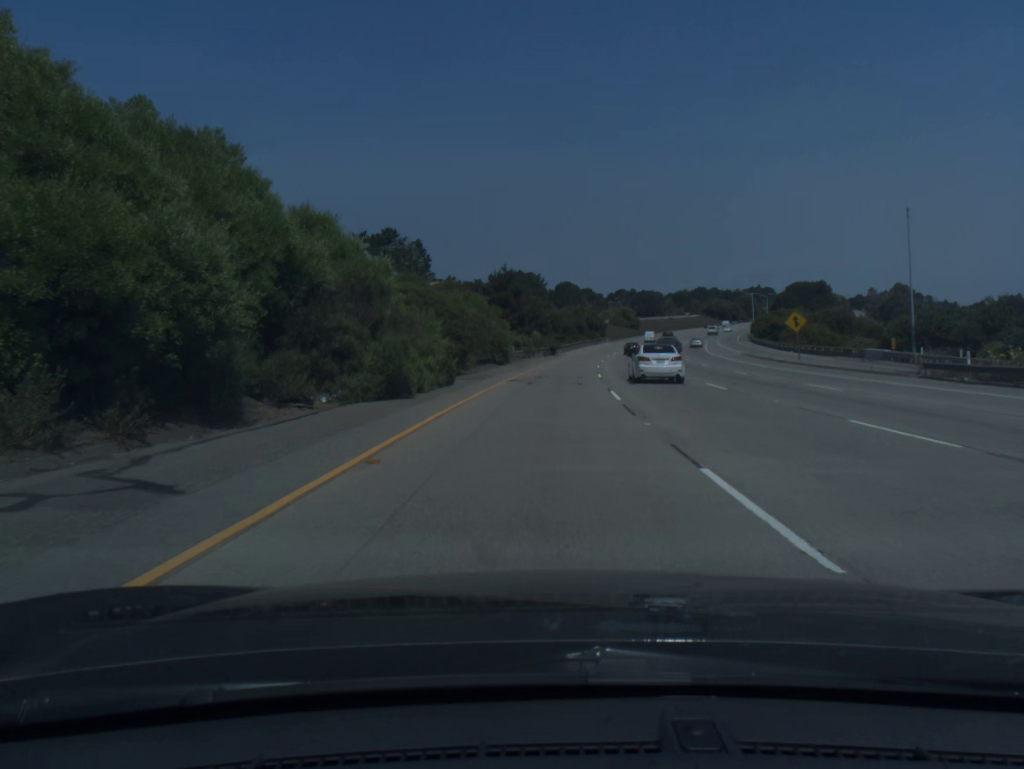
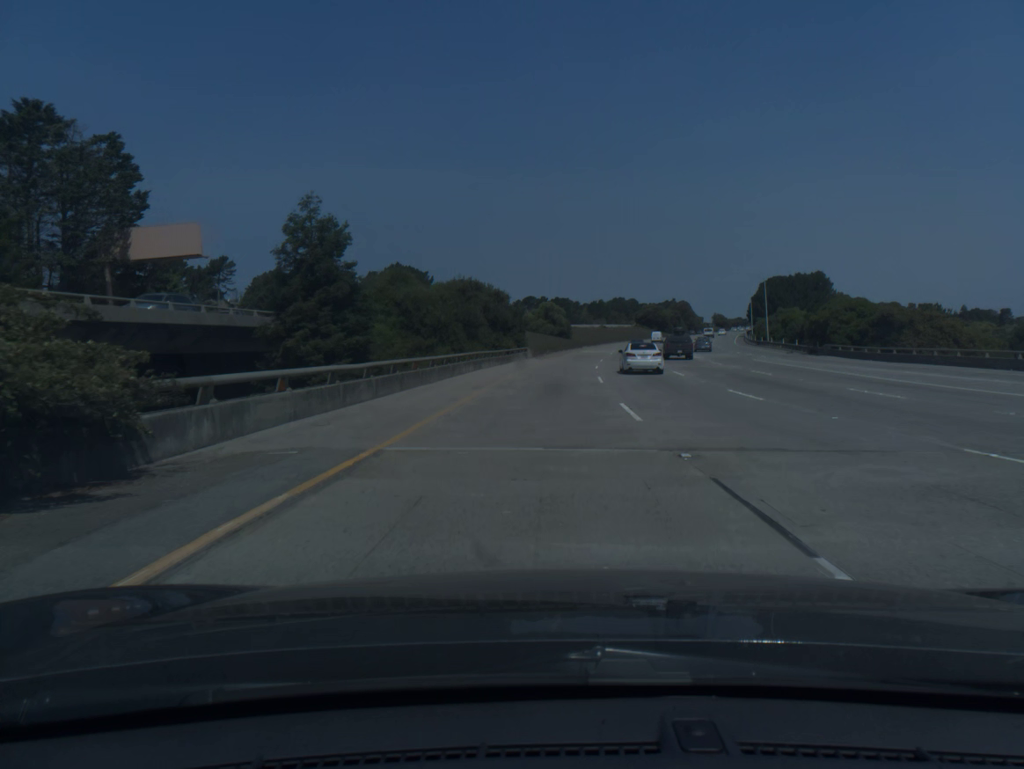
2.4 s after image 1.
(+4.8, +77.4) m; +7°
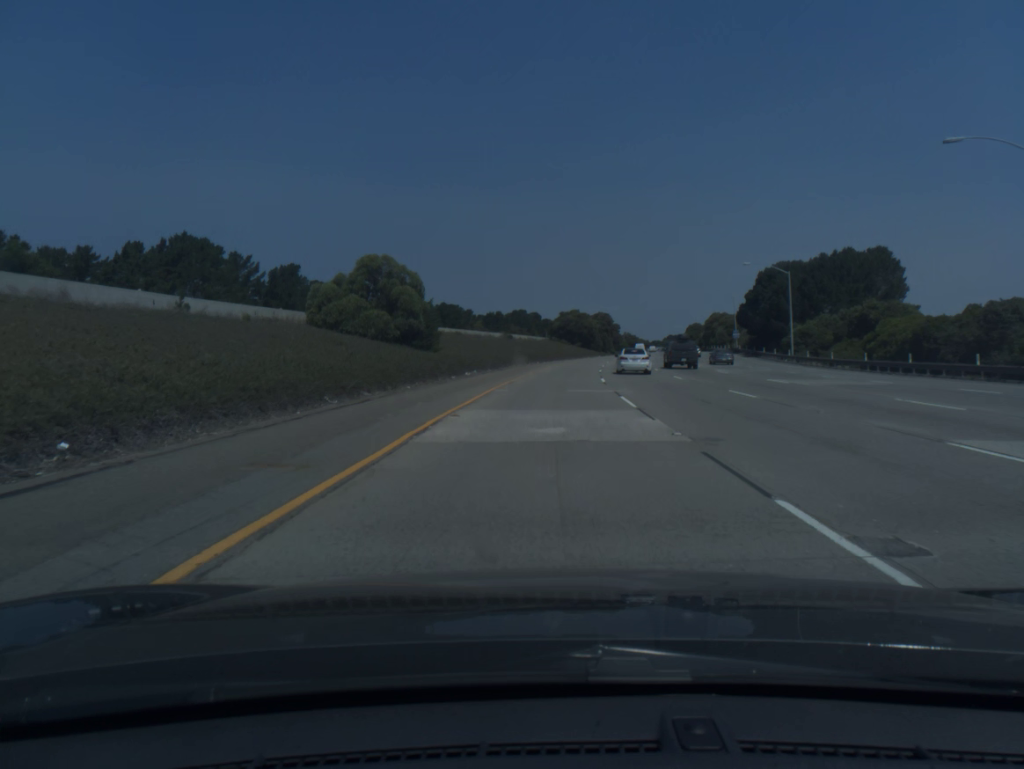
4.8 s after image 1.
(+4.5, +76.8) m; +8°
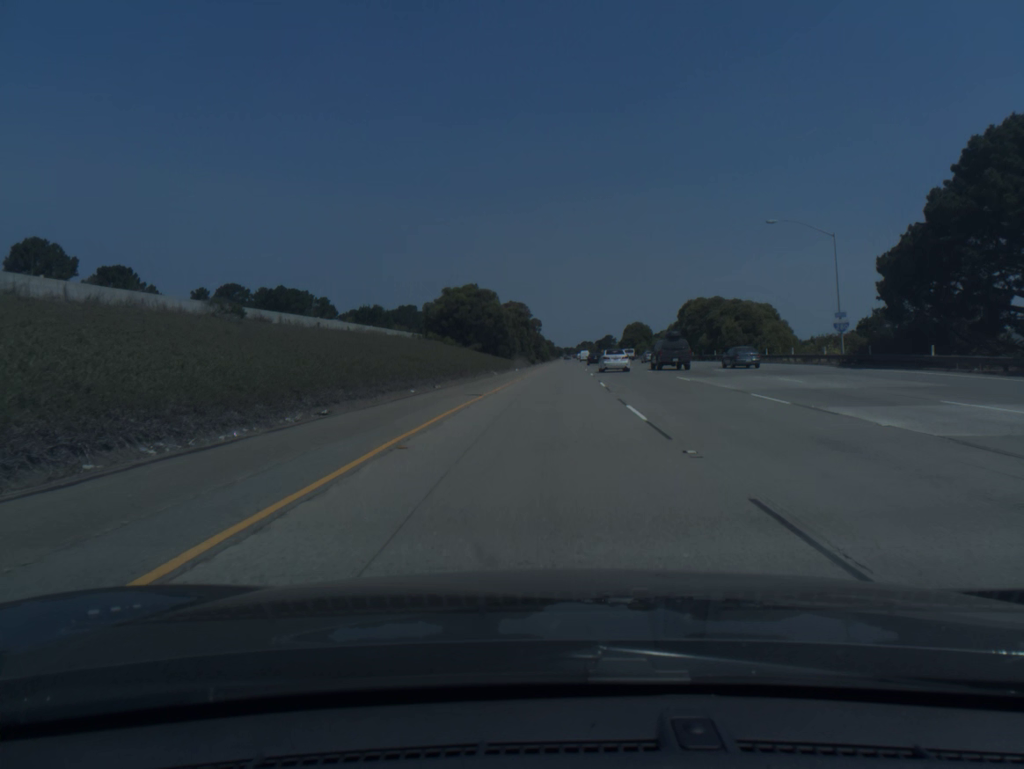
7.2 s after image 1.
(+4.7, +76.5) m; +7°
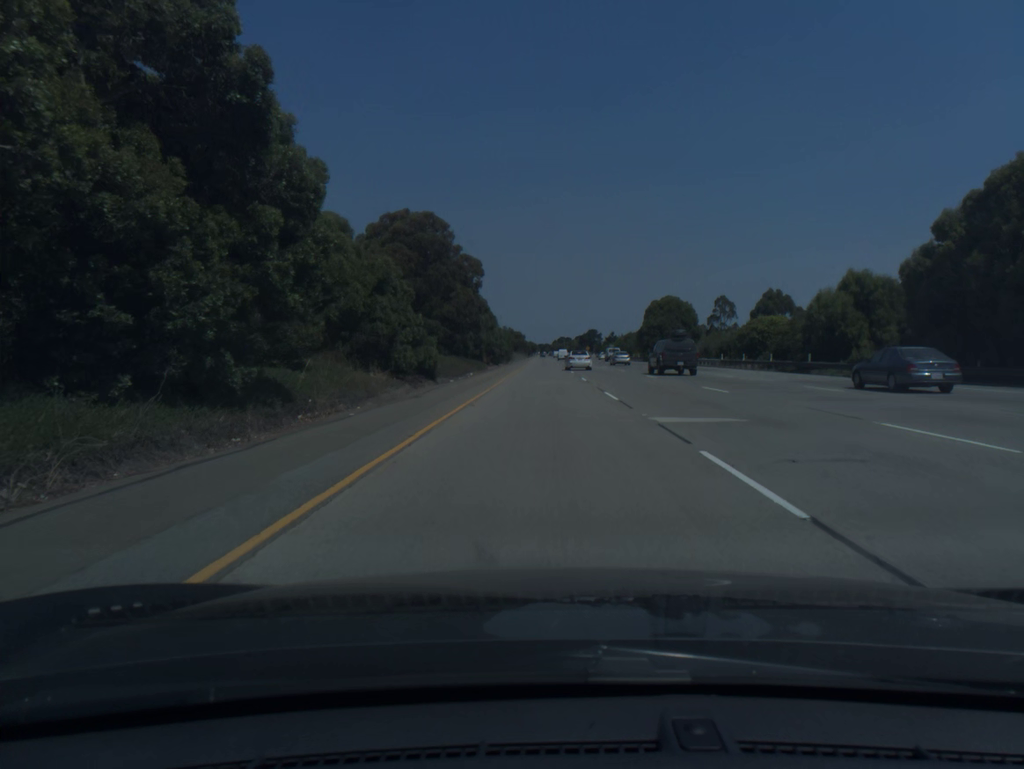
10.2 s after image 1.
(+3.0, +96.2) m; +2°
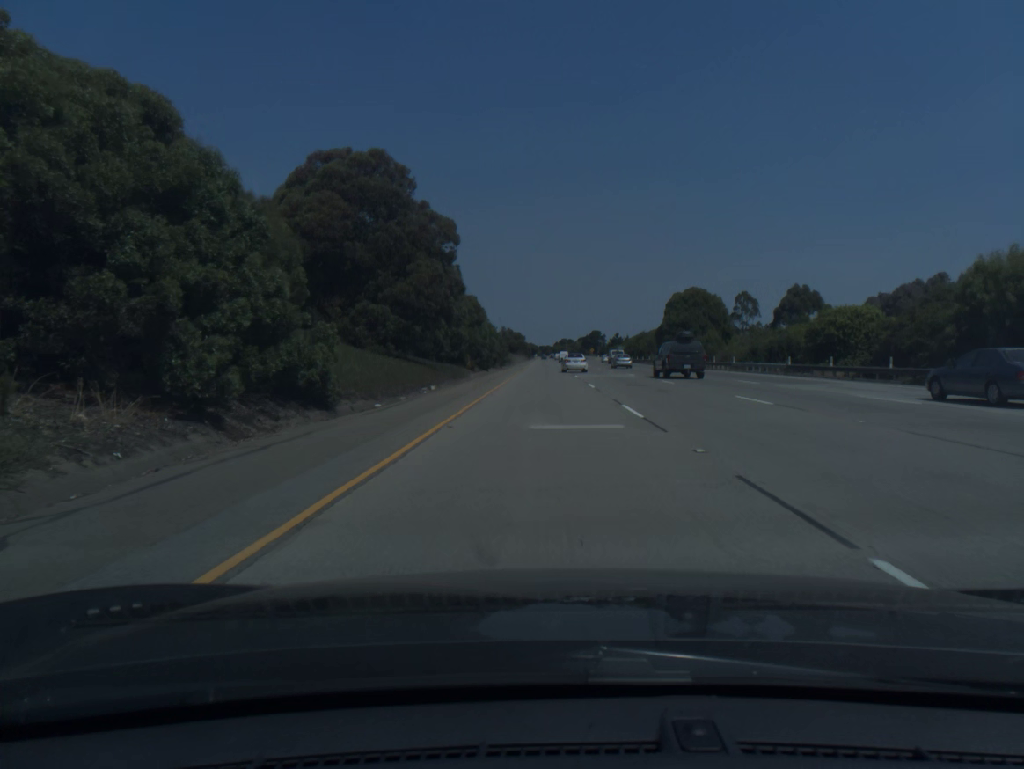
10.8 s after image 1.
(0.0, +19.3) m; 0°
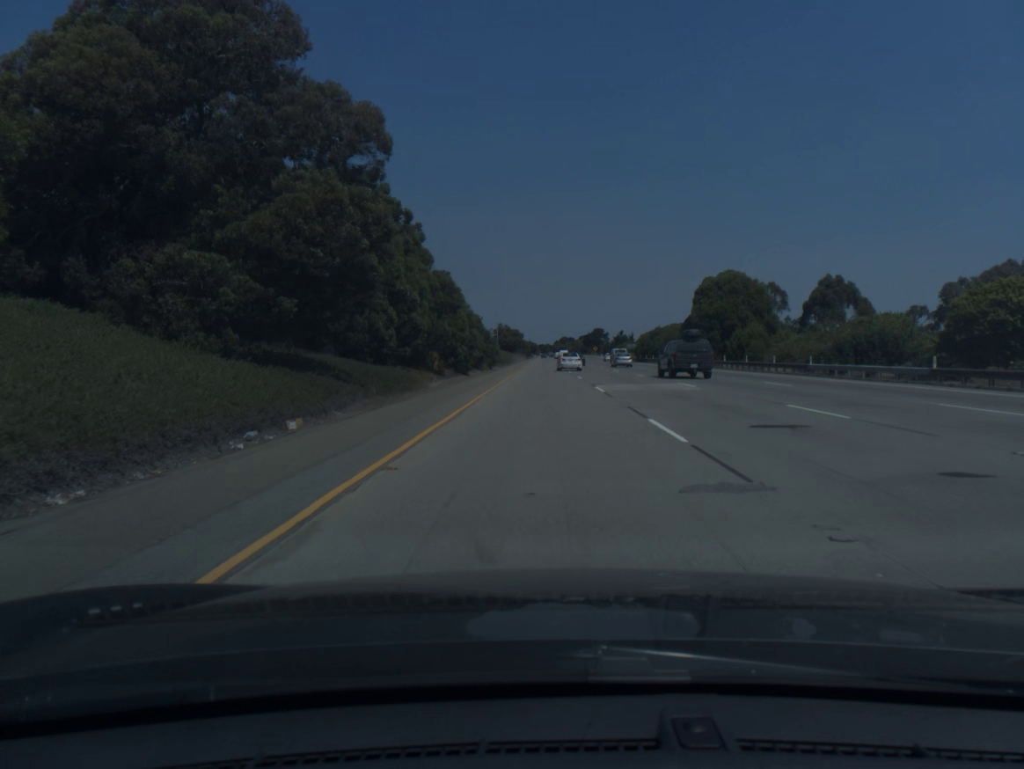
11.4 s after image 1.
(0.0, +19.4) m; 0°
